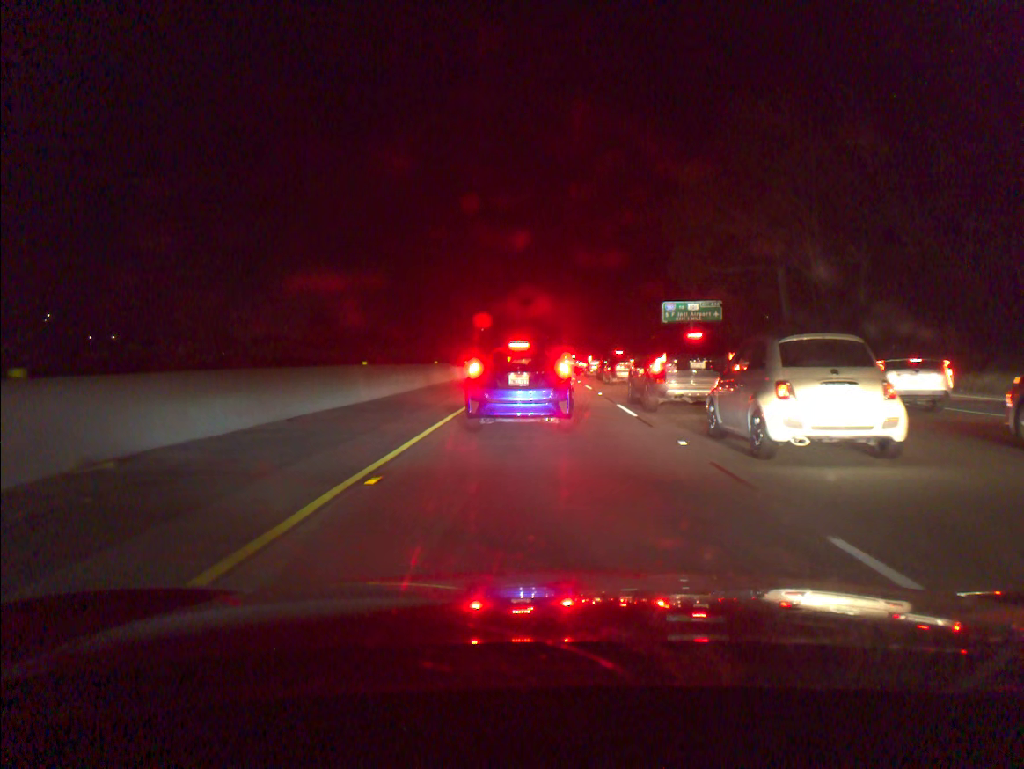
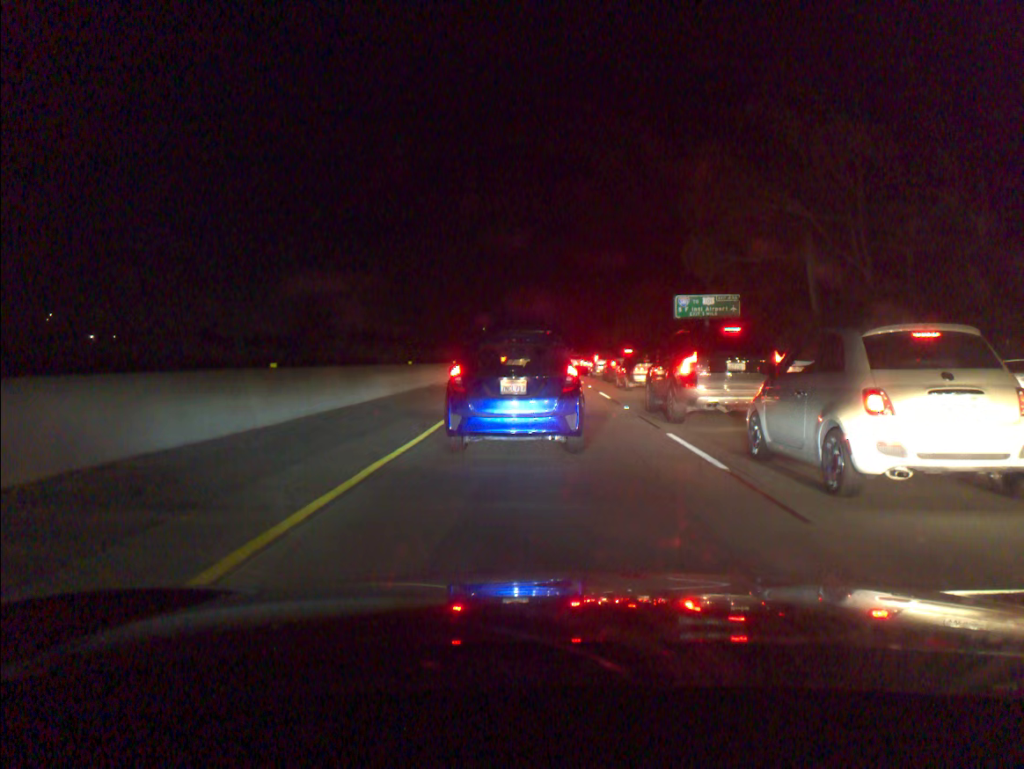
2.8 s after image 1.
(-0.1, +7.7) m; 0°
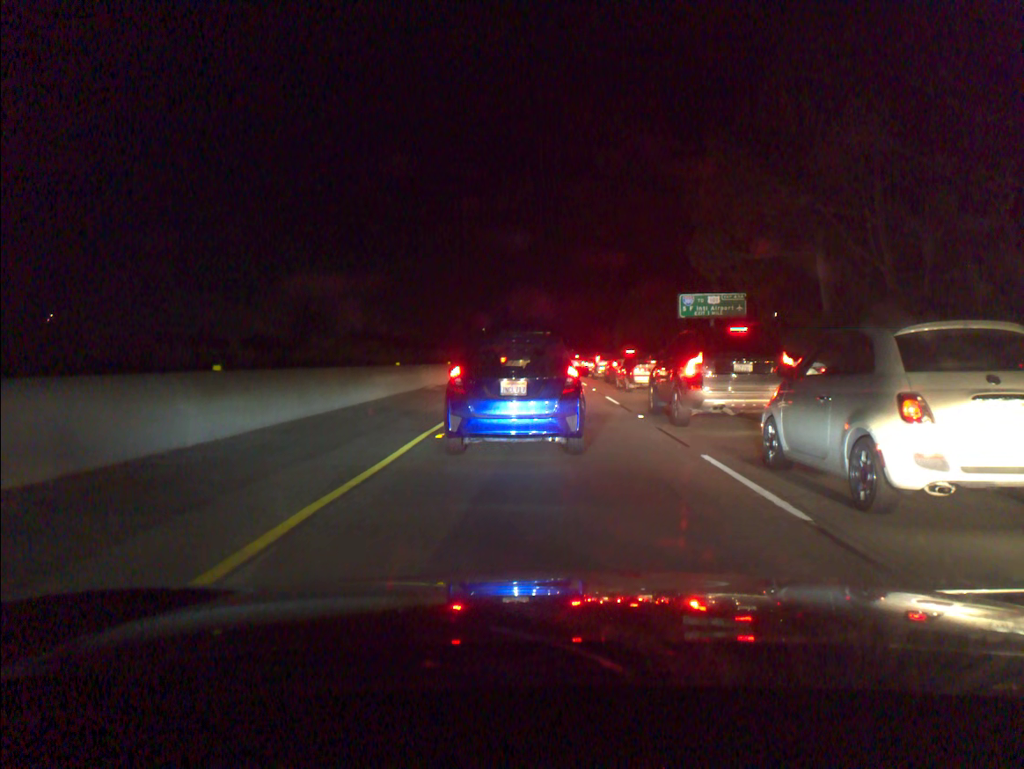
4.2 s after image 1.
(0.0, +2.6) m; 0°
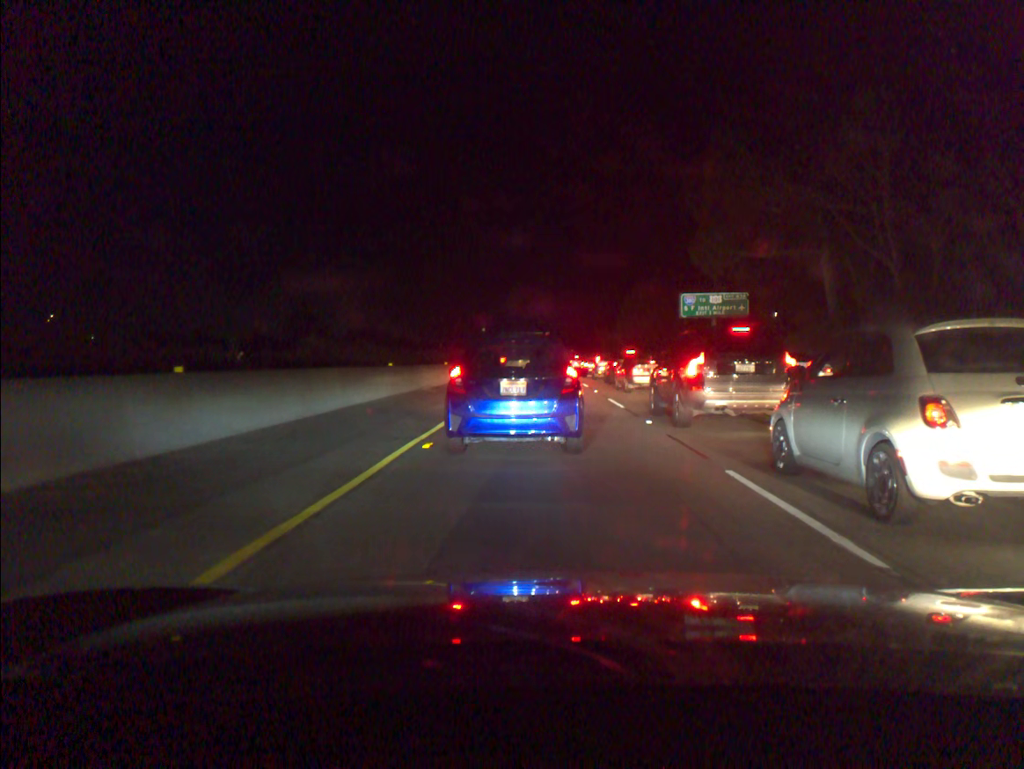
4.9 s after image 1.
(0.0, +1.3) m; 0°
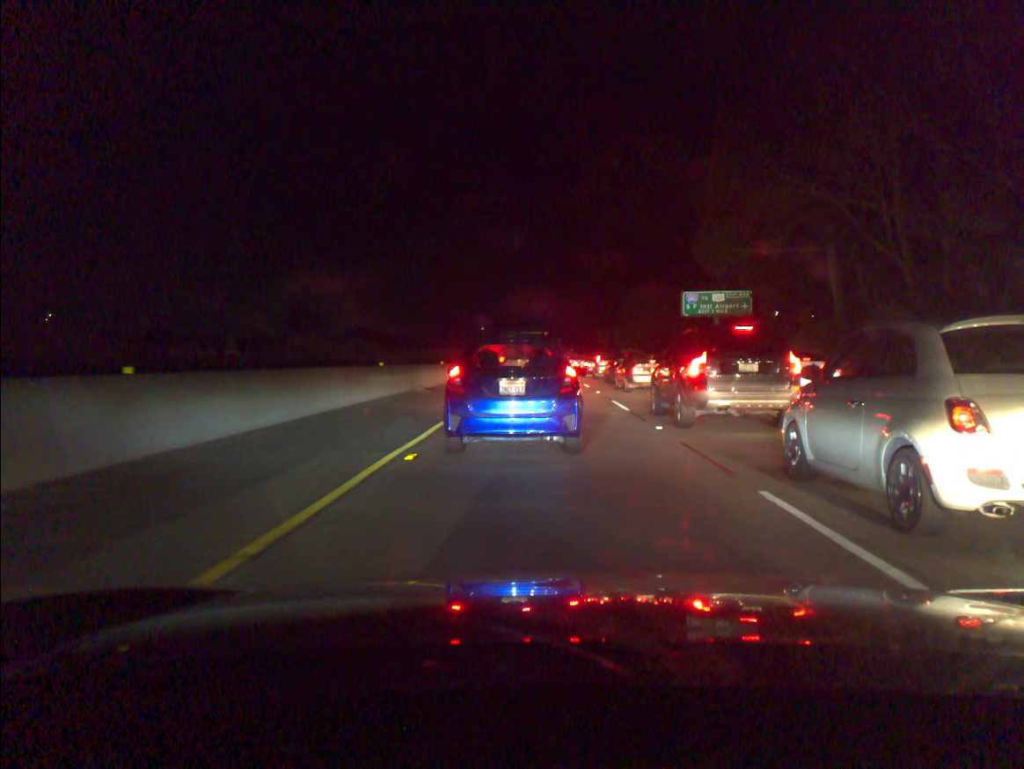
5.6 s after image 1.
(0.0, +1.3) m; +1°
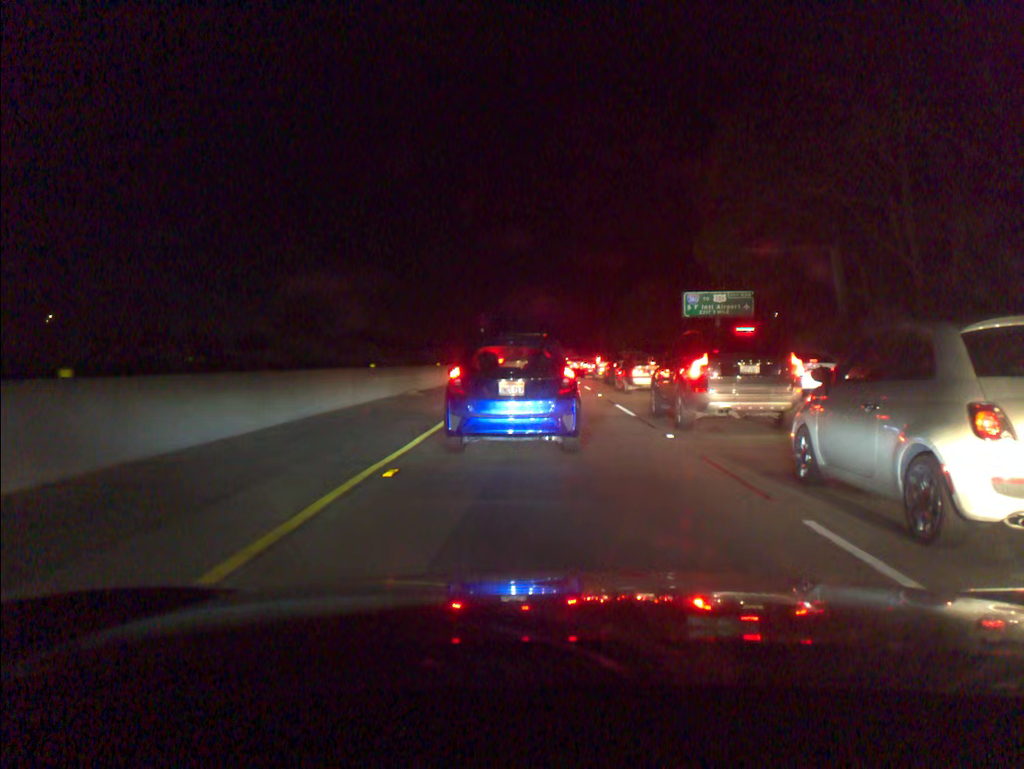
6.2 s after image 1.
(0.0, +1.2) m; 0°
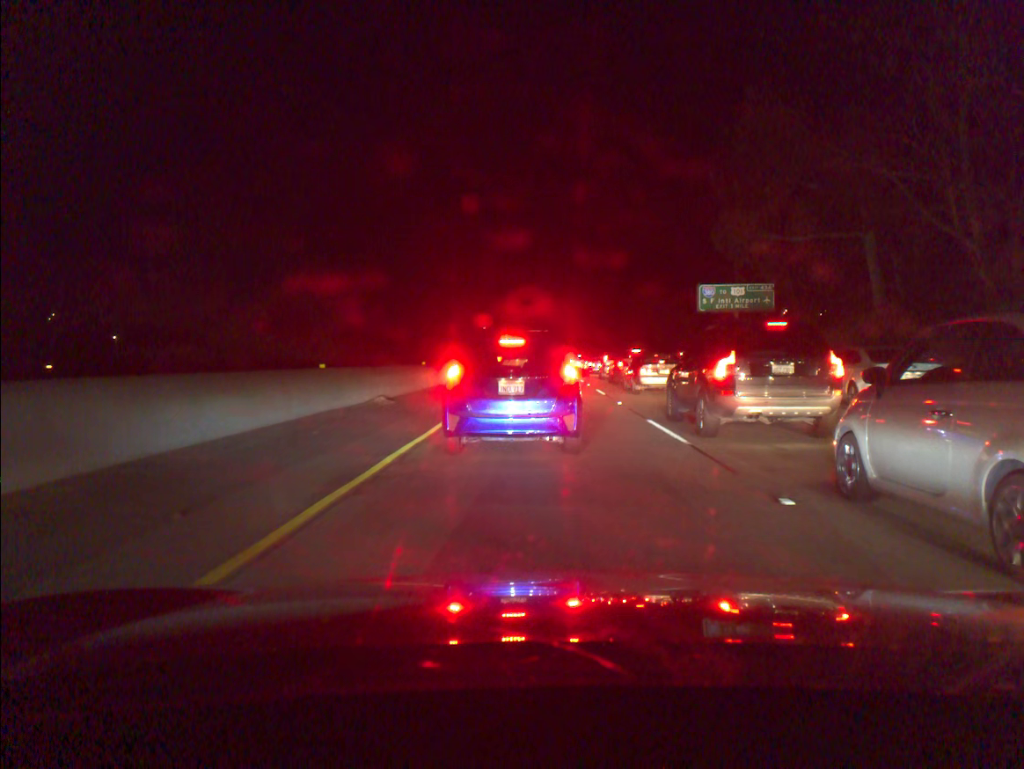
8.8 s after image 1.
(-0.1, +5.5) m; -1°
